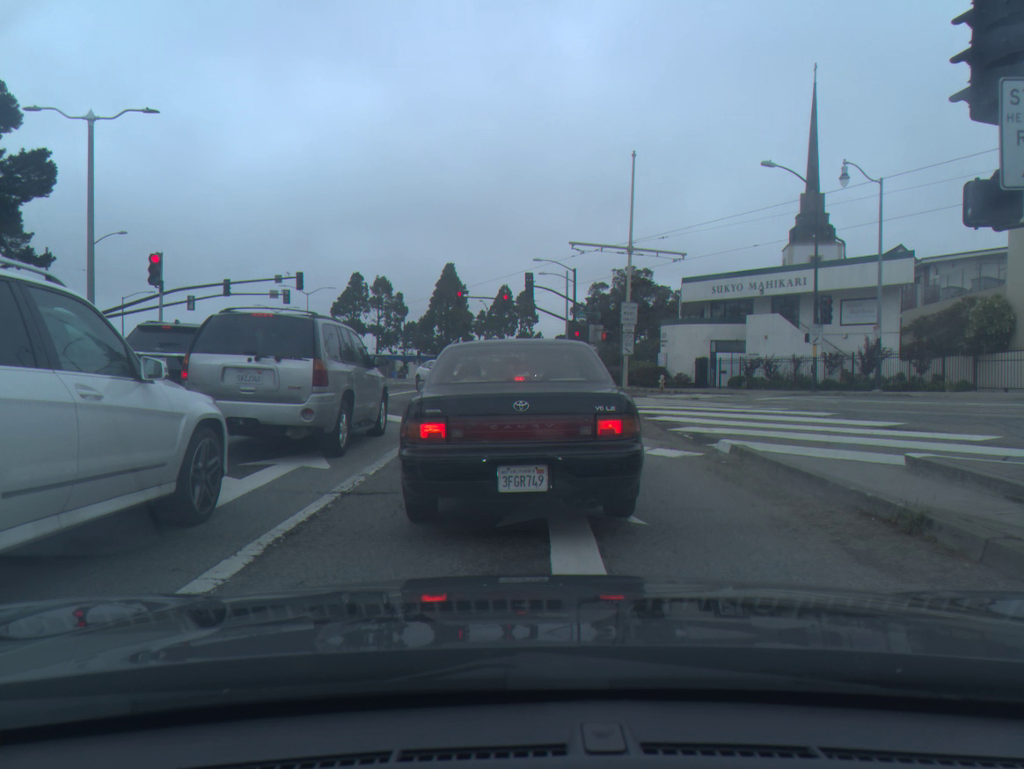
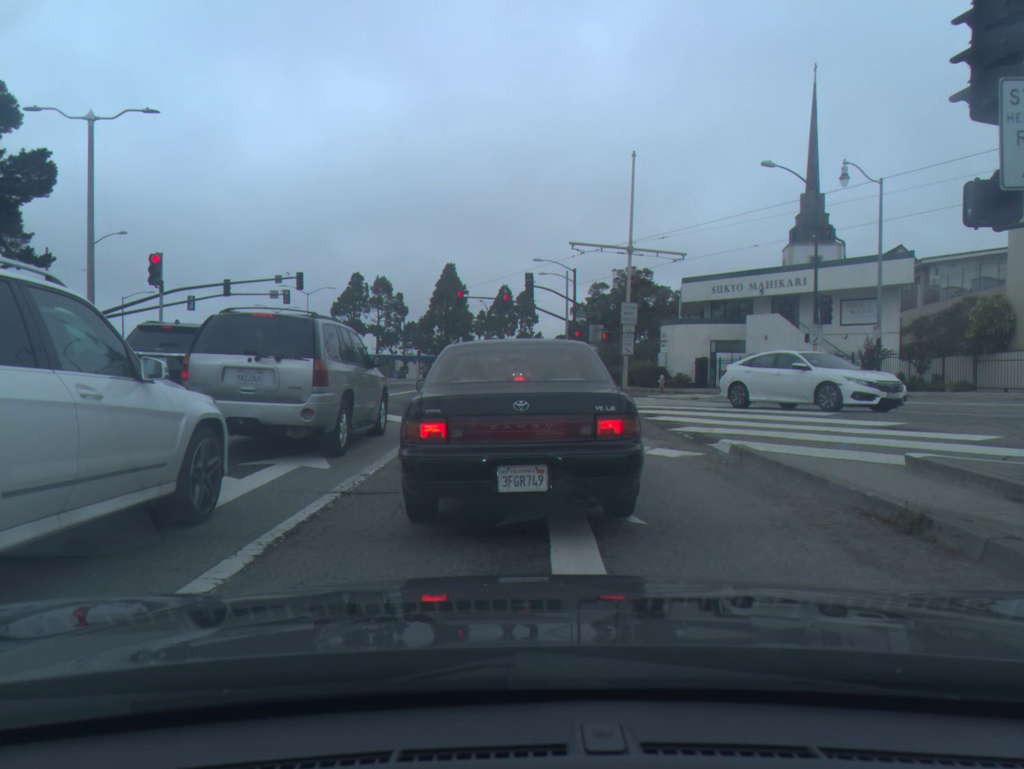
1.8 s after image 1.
(0.0, 0.0) m; 0°
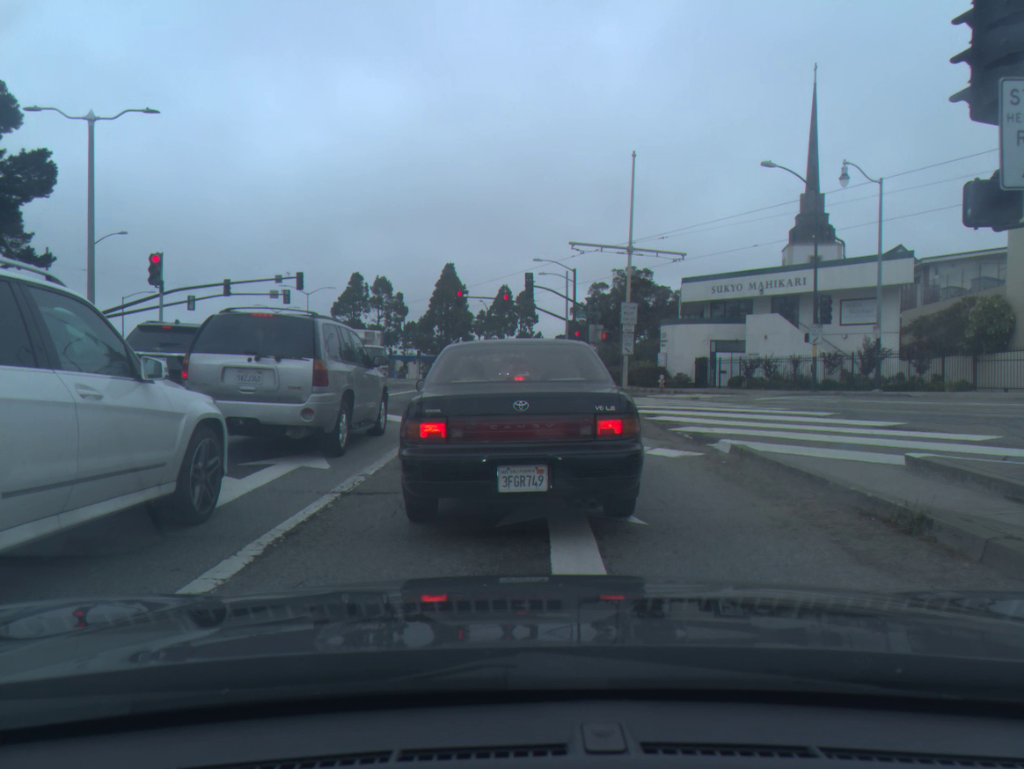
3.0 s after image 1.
(0.0, 0.0) m; 0°
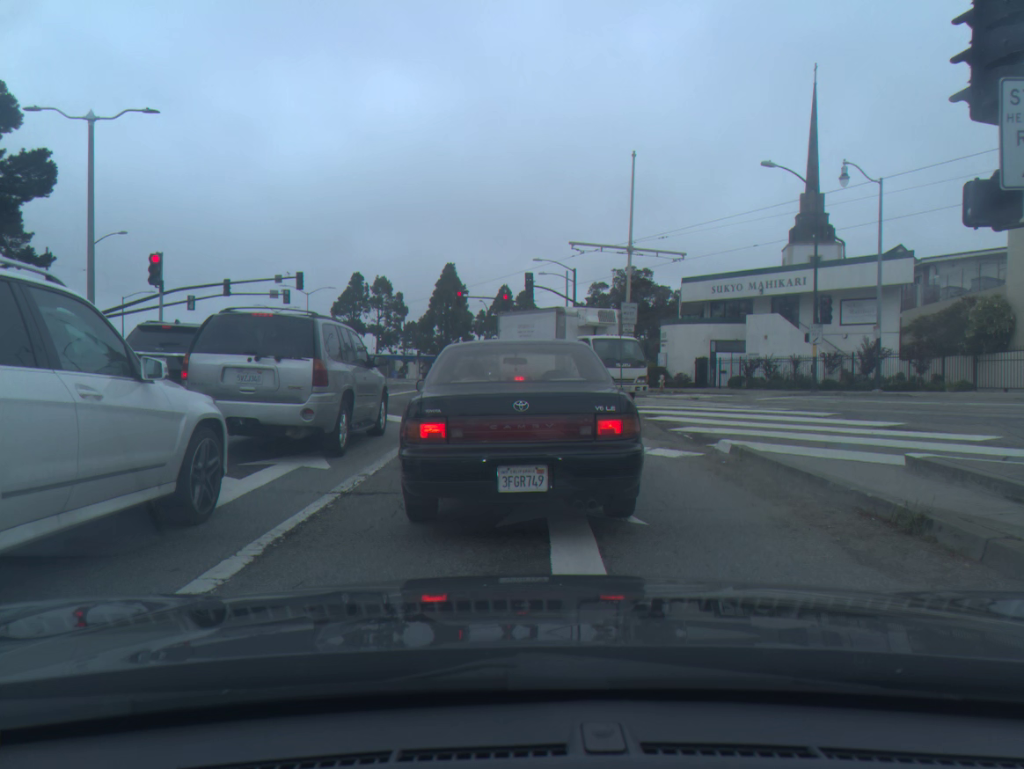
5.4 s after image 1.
(0.0, 0.0) m; -1°
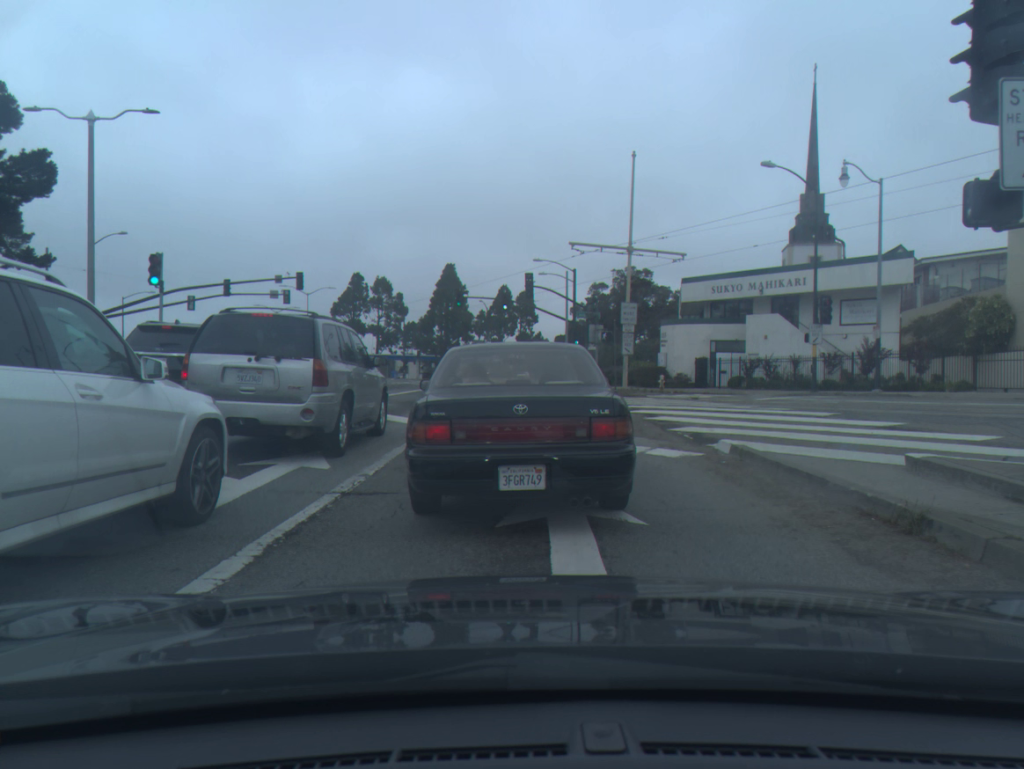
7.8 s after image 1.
(0.0, 0.0) m; -1°
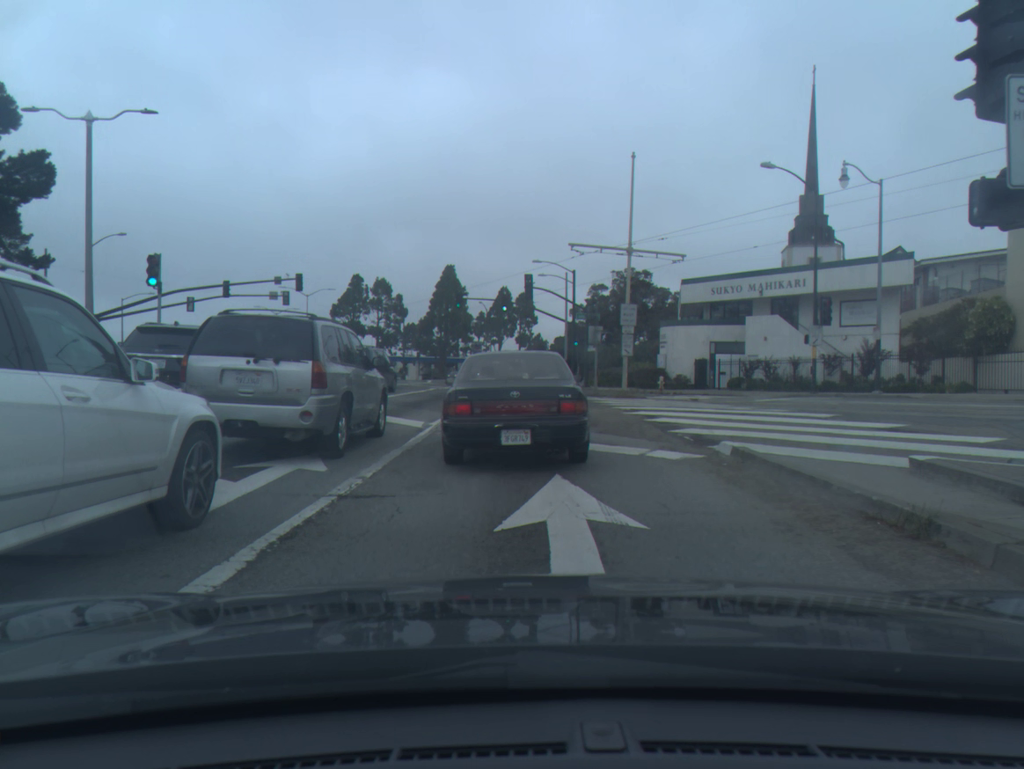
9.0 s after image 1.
(0.0, +0.1) m; -1°
